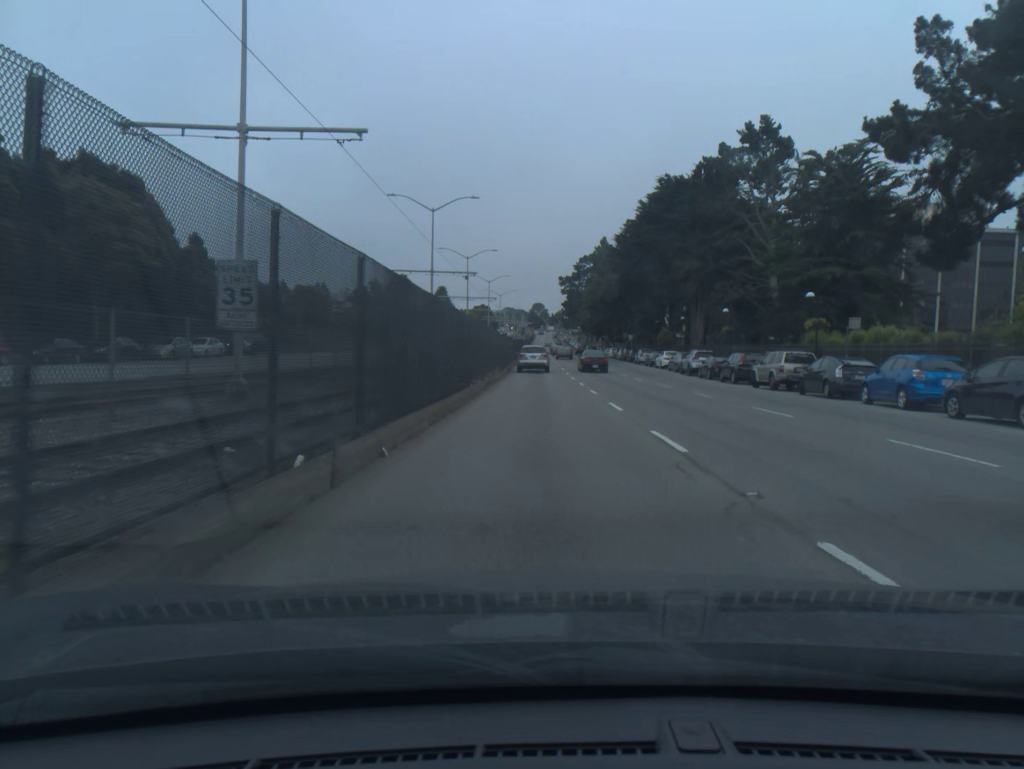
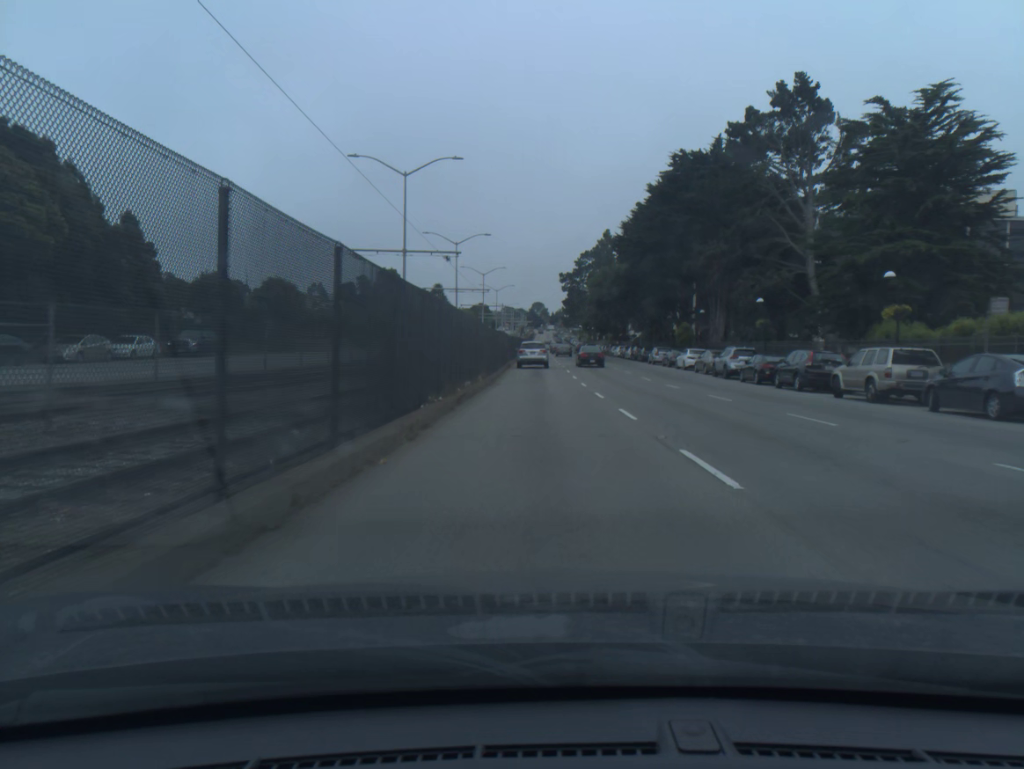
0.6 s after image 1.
(0.0, +10.1) m; 0°
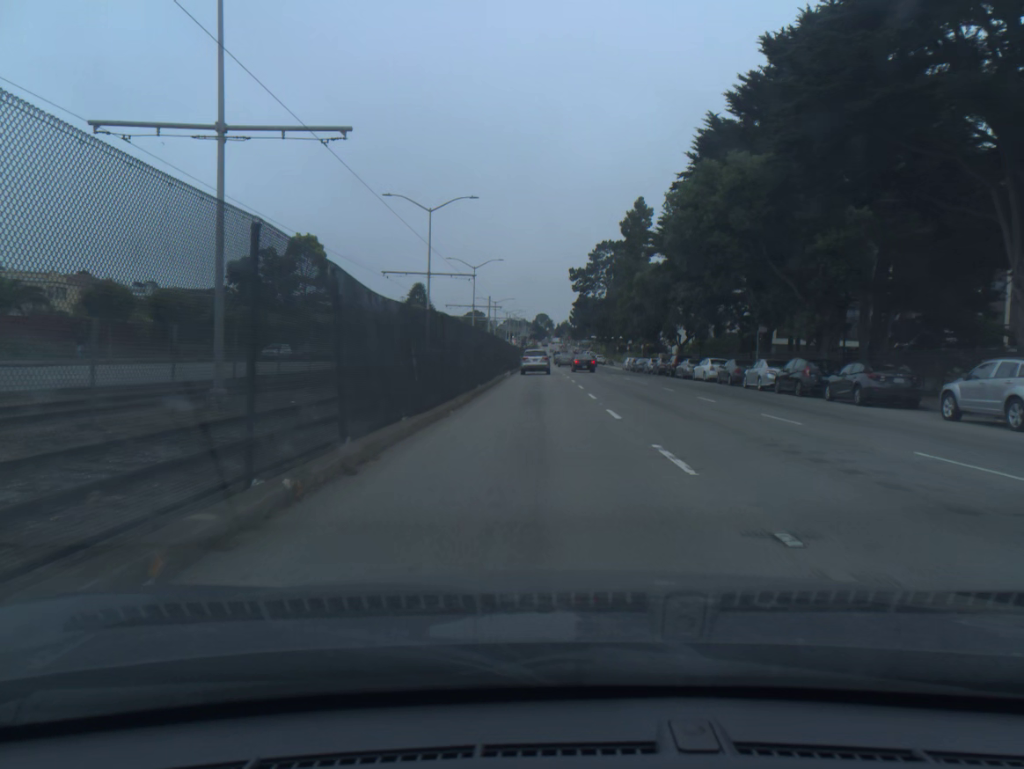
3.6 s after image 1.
(0.0, +50.7) m; 0°
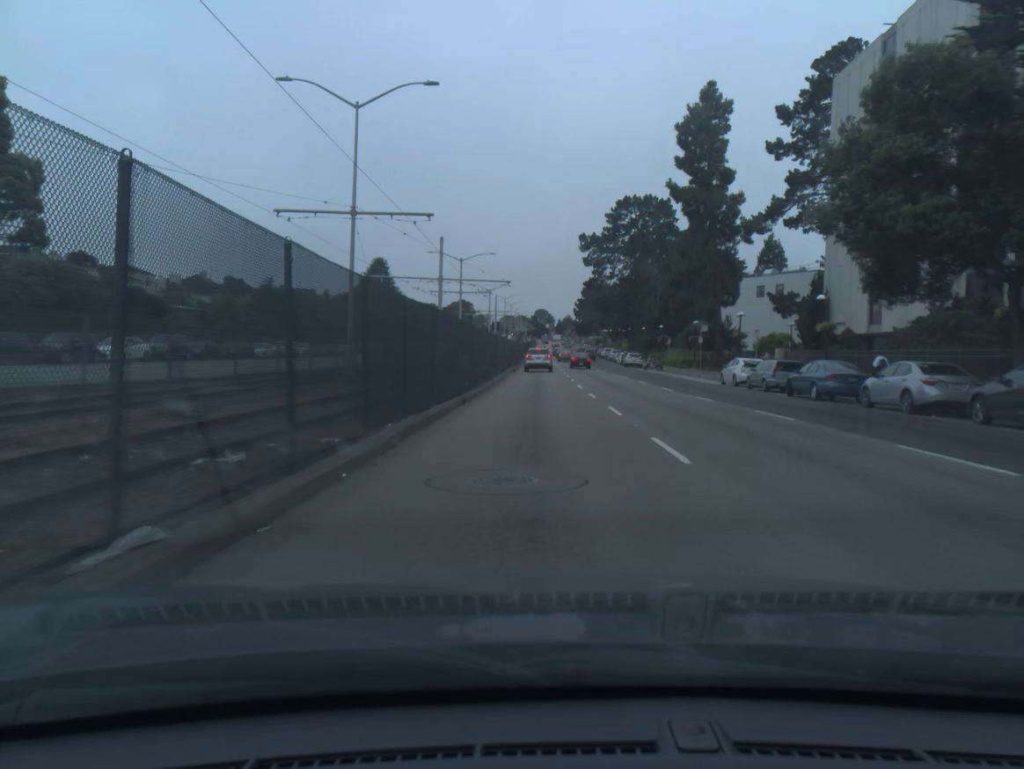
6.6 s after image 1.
(0.0, +50.9) m; 0°
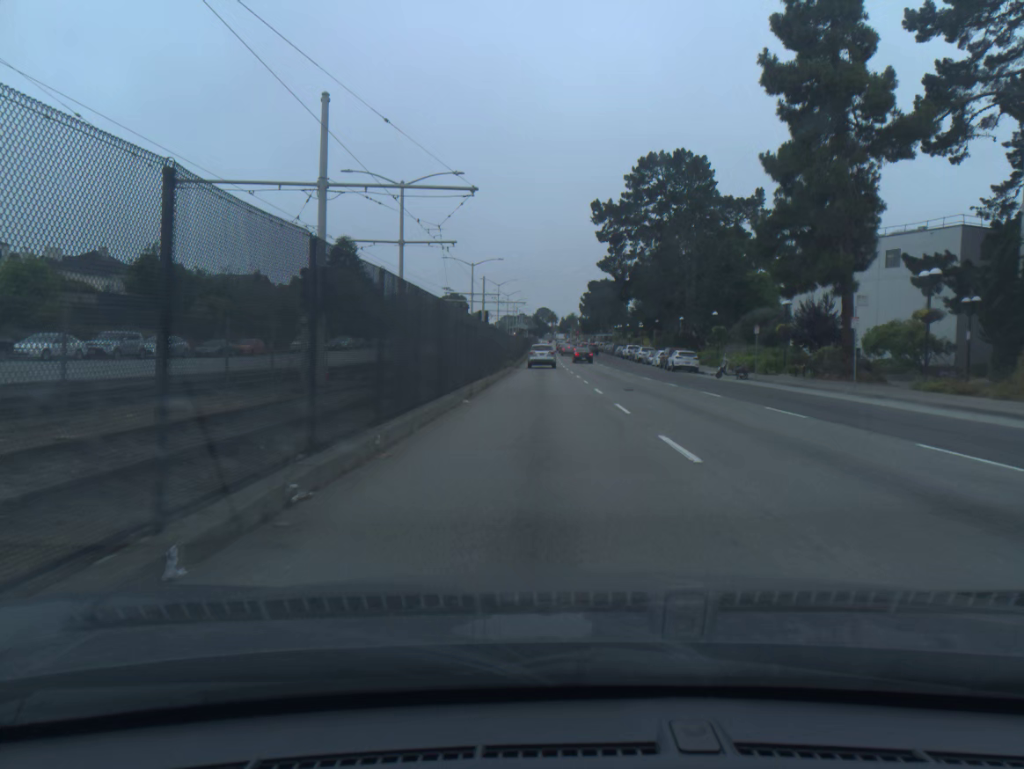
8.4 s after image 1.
(0.0, +30.1) m; 0°
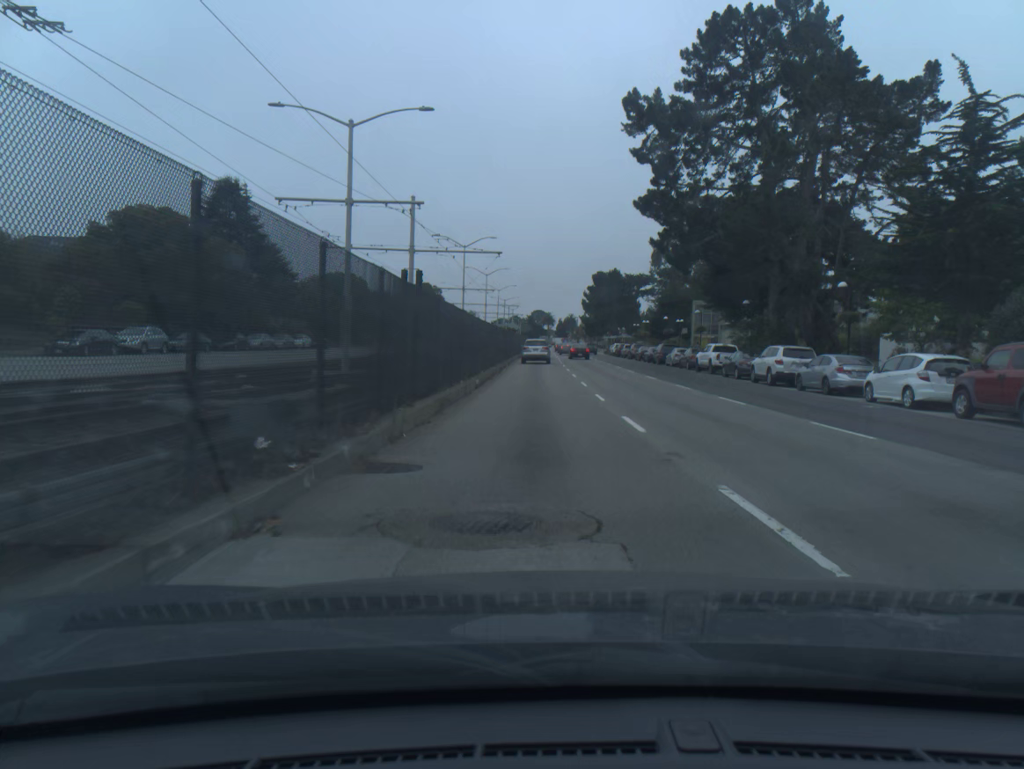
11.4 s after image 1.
(+0.2, +48.1) m; 0°
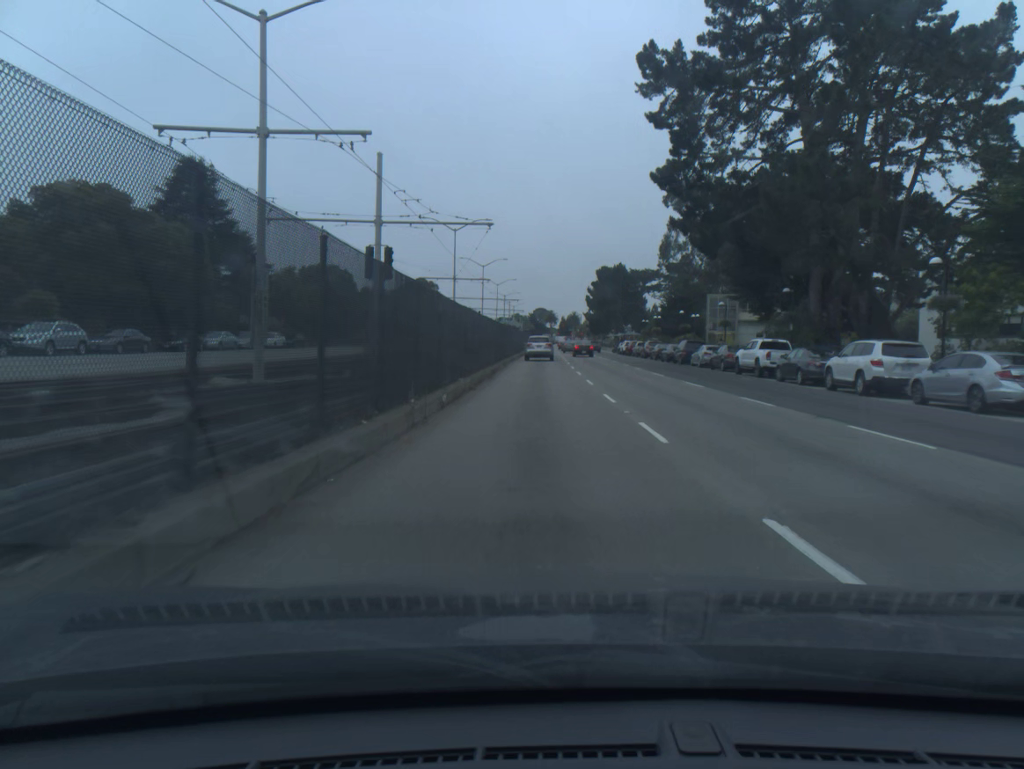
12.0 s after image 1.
(0.0, +9.2) m; 0°
